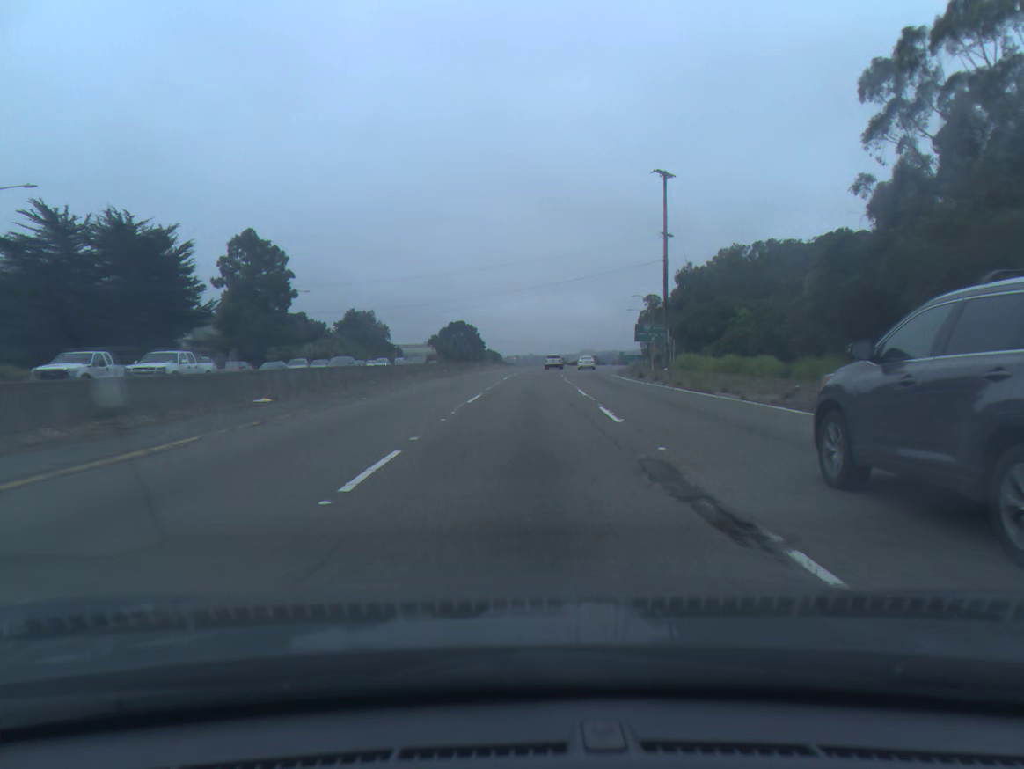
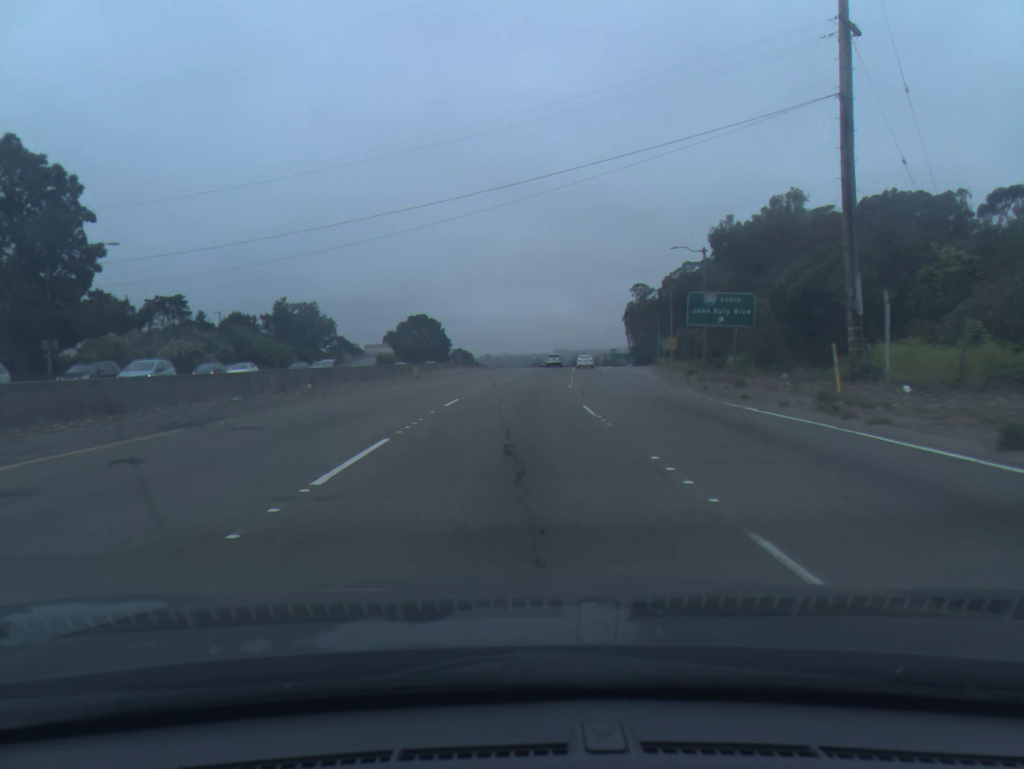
(+0.8, +38.9) m; +2°
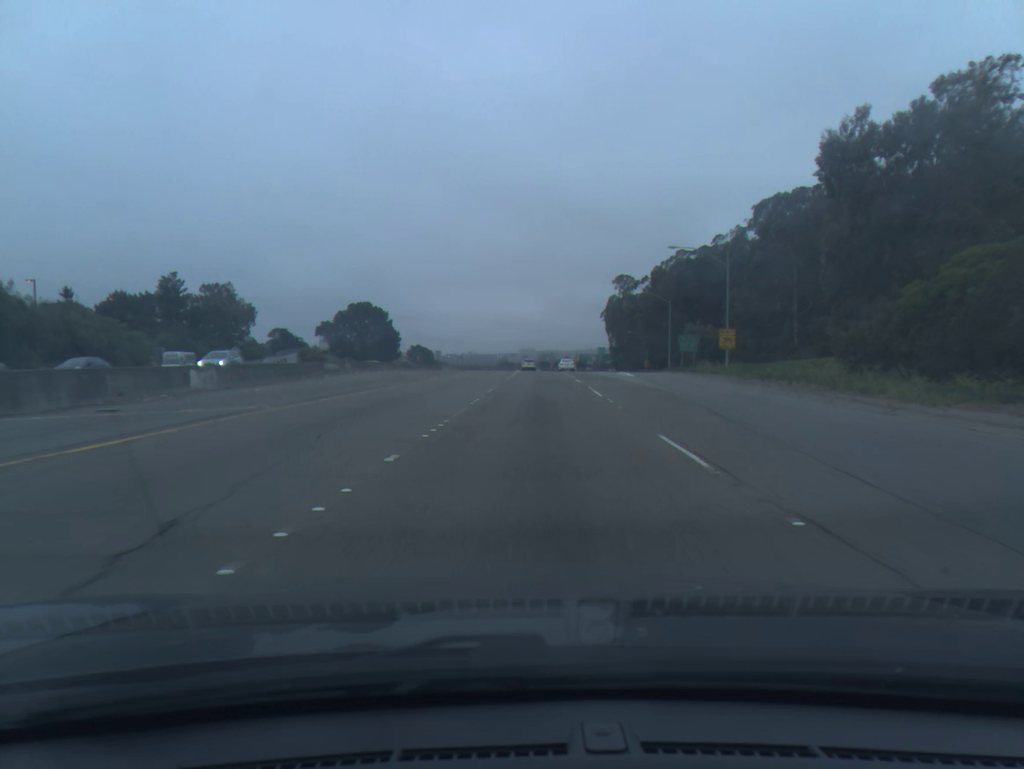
(+0.5, +38.8) m; +2°
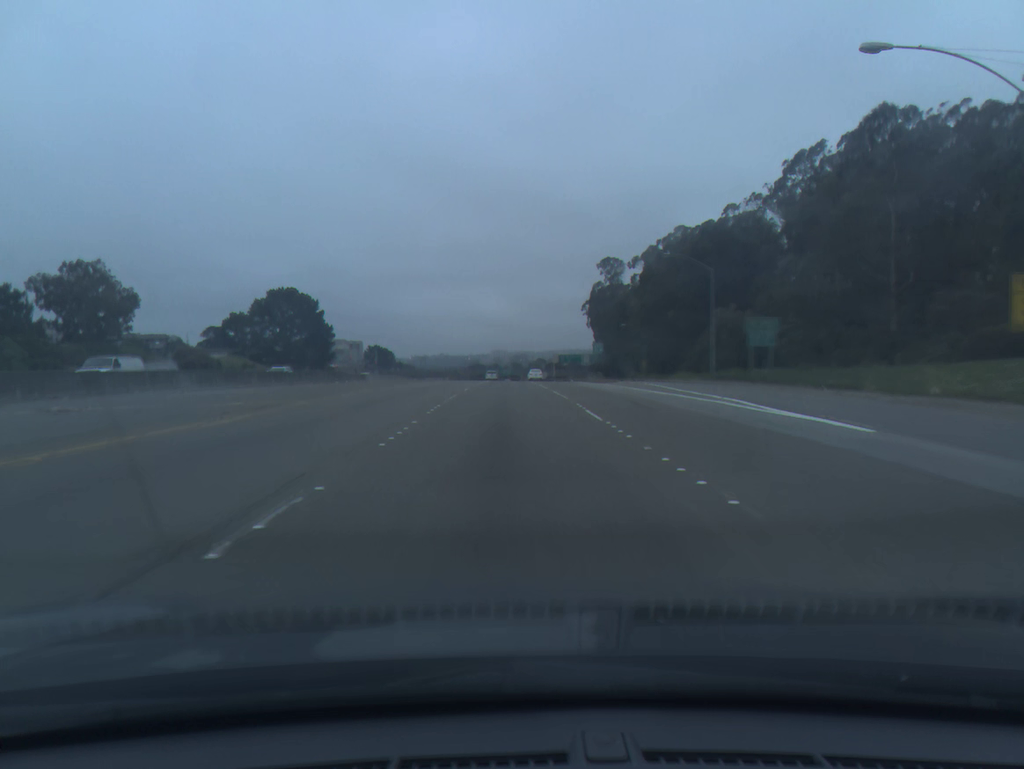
(+1.0, +38.9) m; +2°
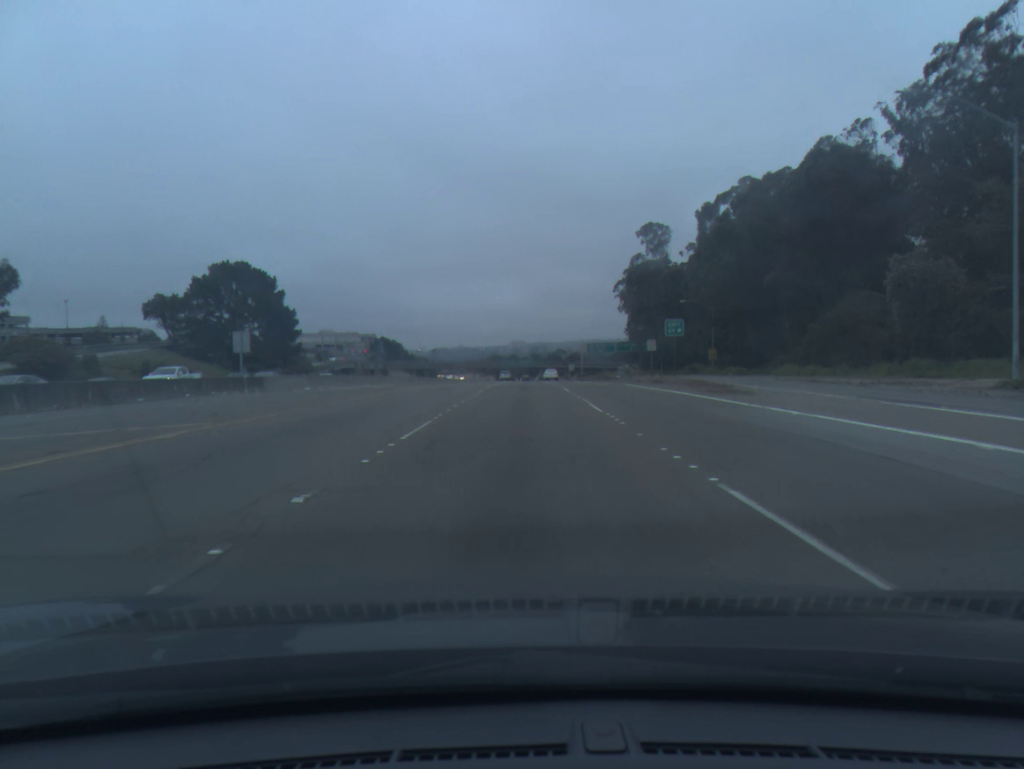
(-0.6, +39.1) m; -1°
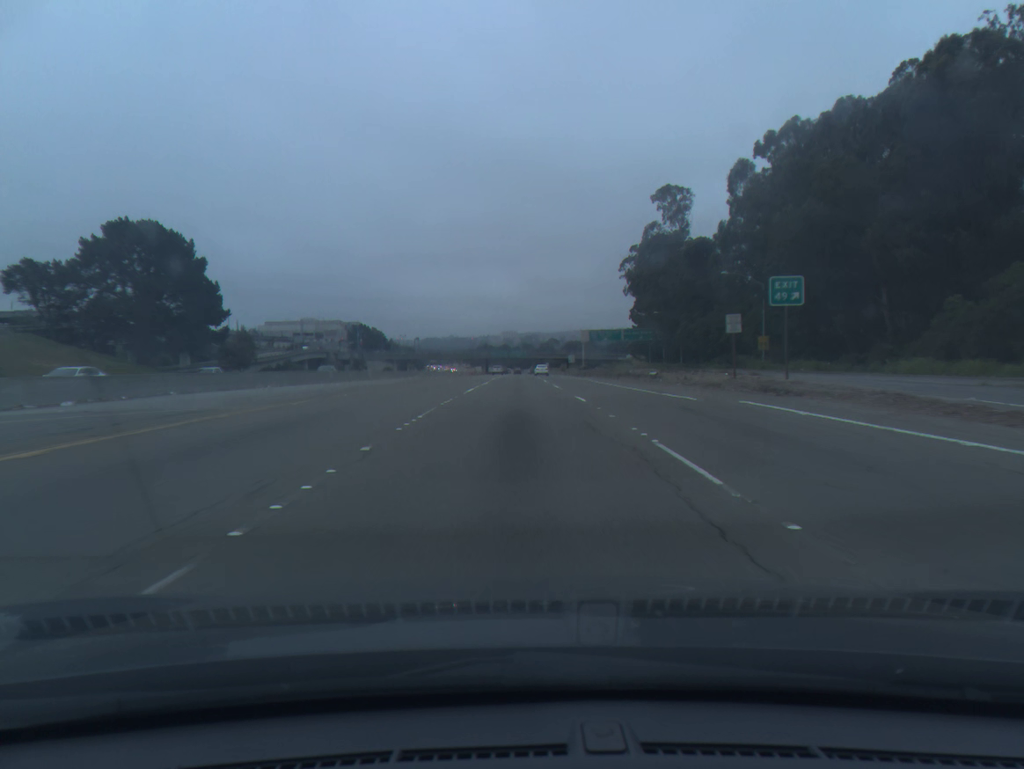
(+0.1, +26.3) m; +1°
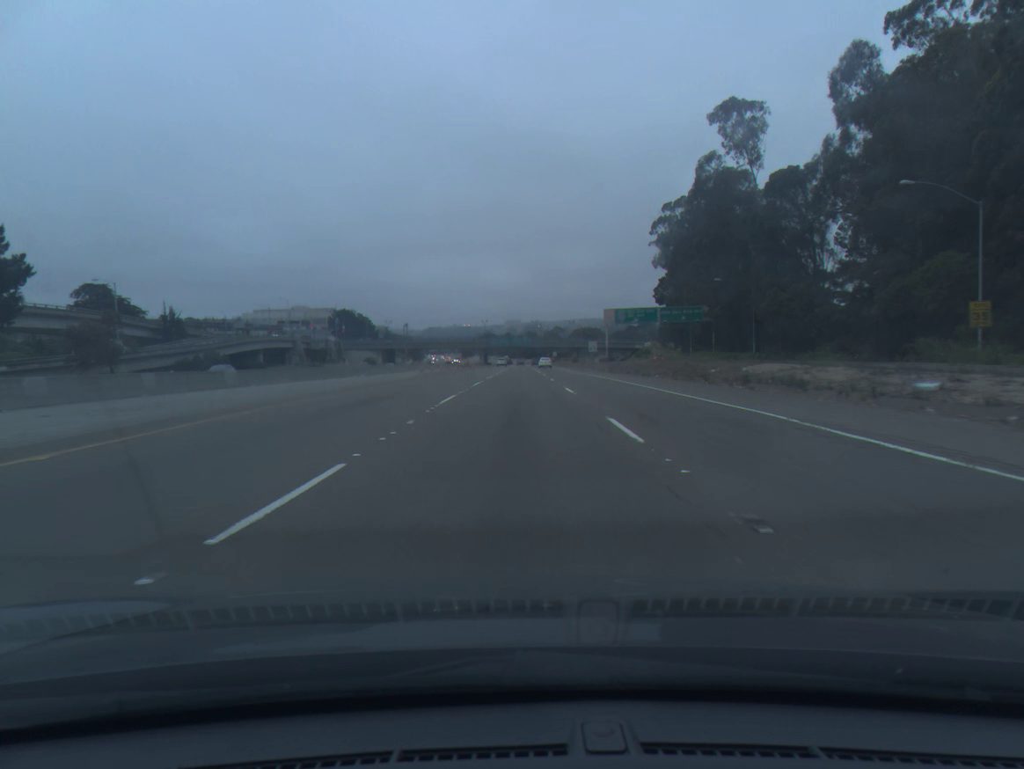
(0.0, +39.6) m; 0°
